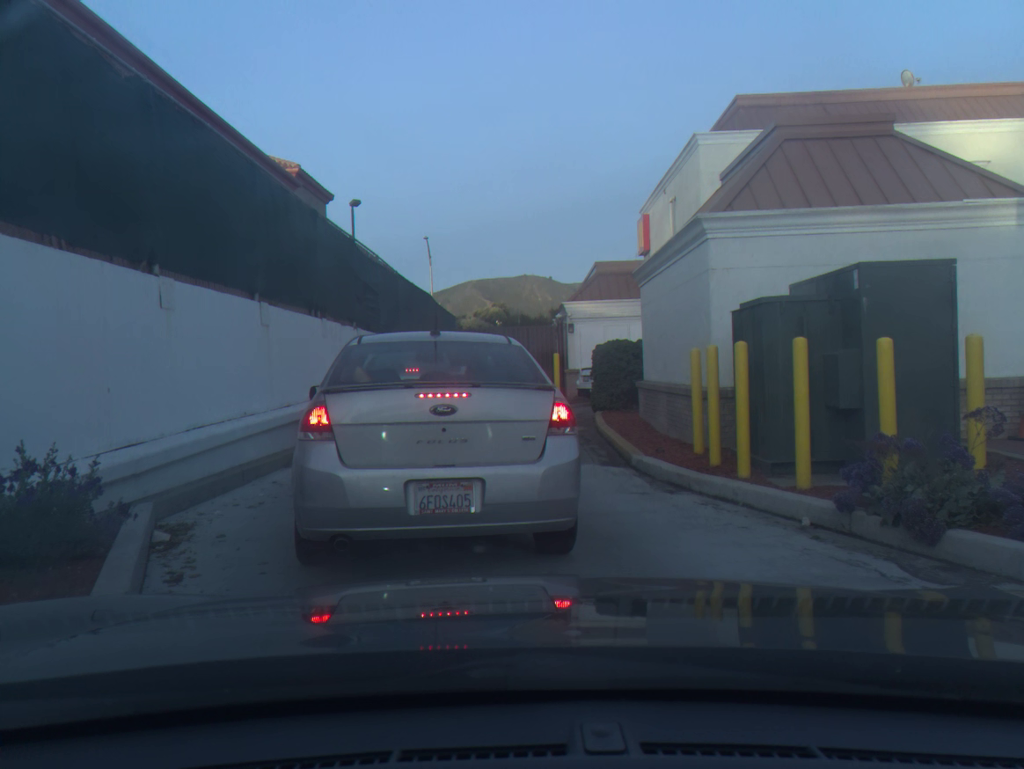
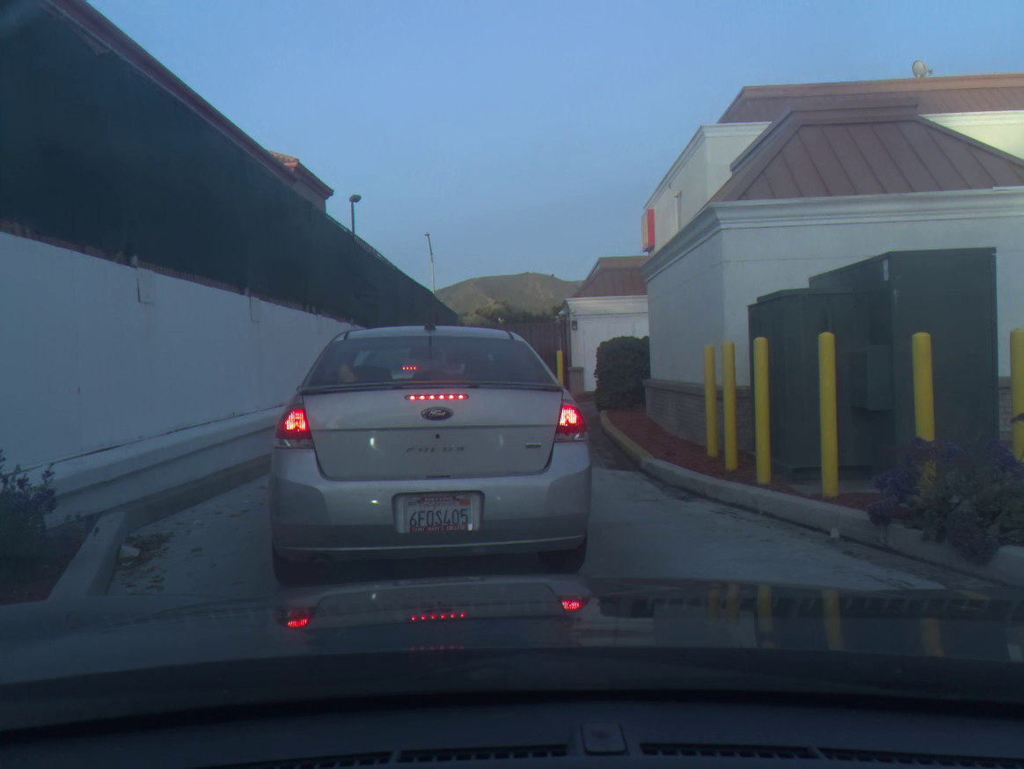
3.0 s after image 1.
(0.0, +0.4) m; 0°
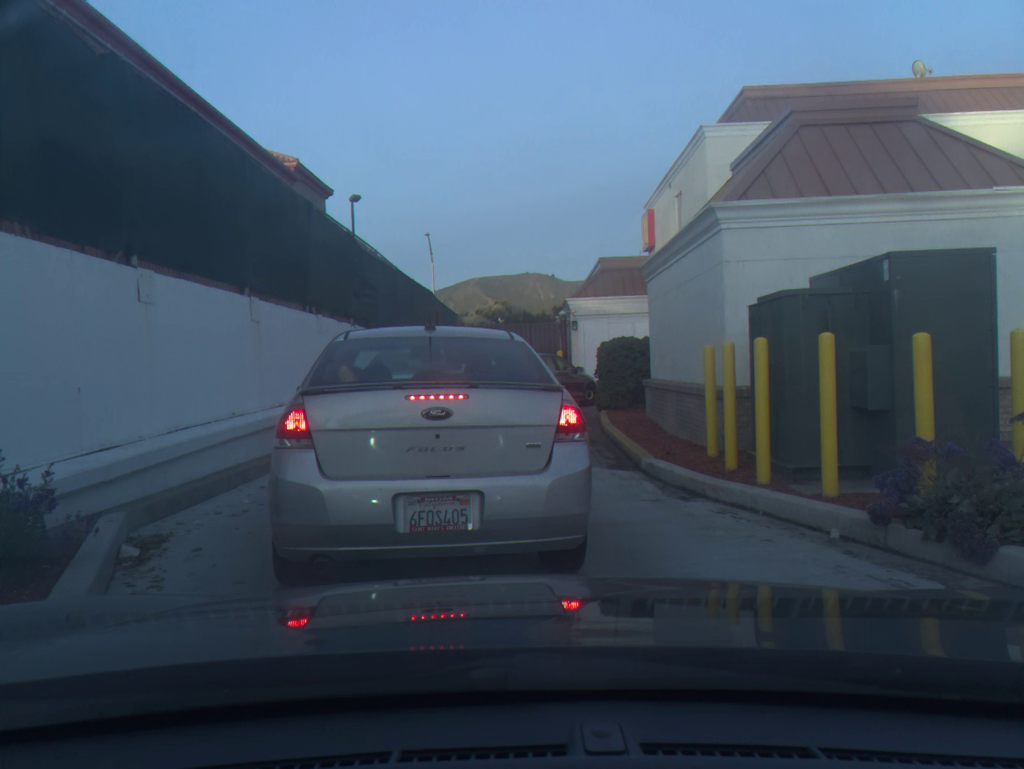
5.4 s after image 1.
(0.0, 0.0) m; 0°
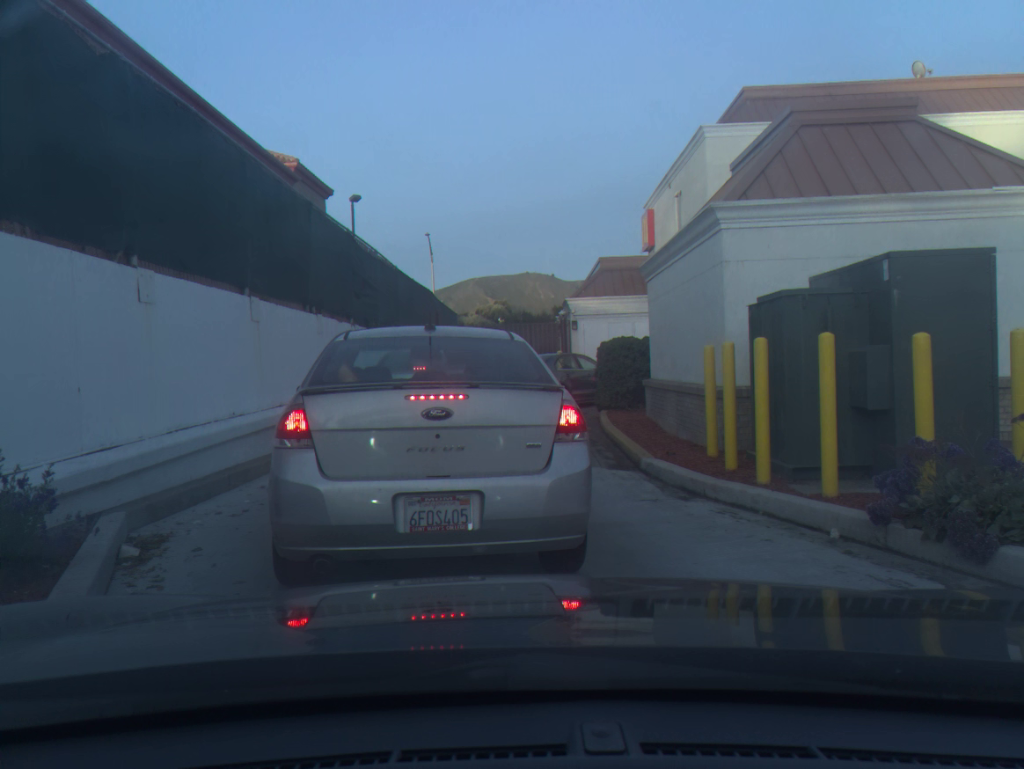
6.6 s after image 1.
(0.0, 0.0) m; 0°
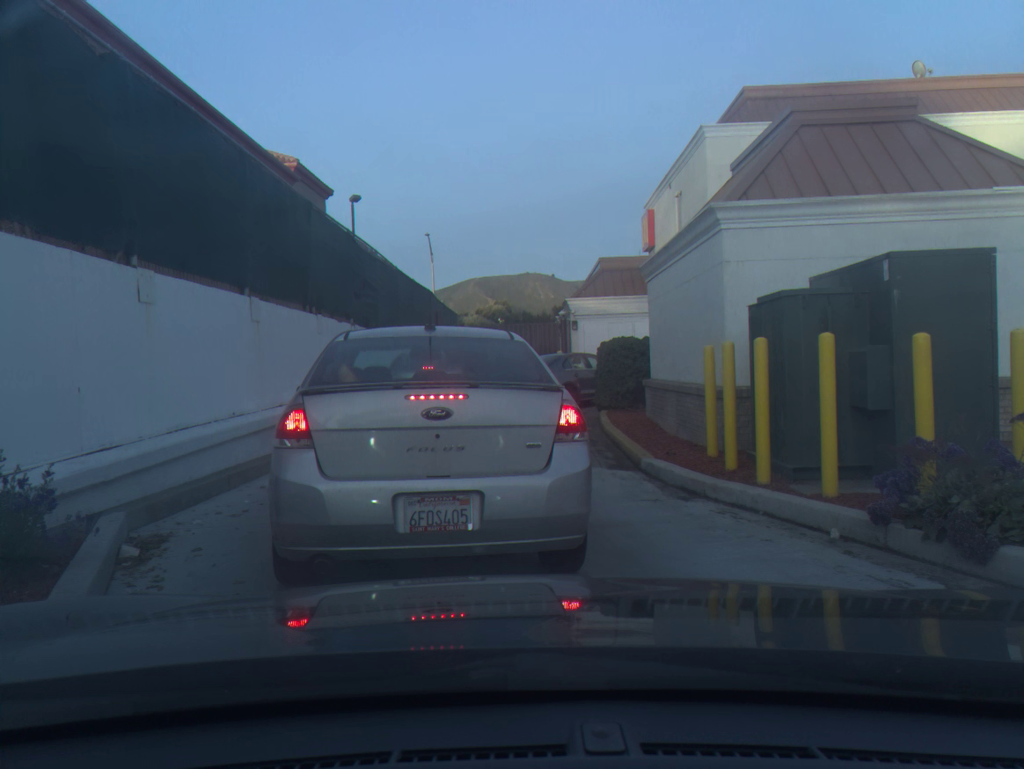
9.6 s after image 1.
(0.0, 0.0) m; 0°
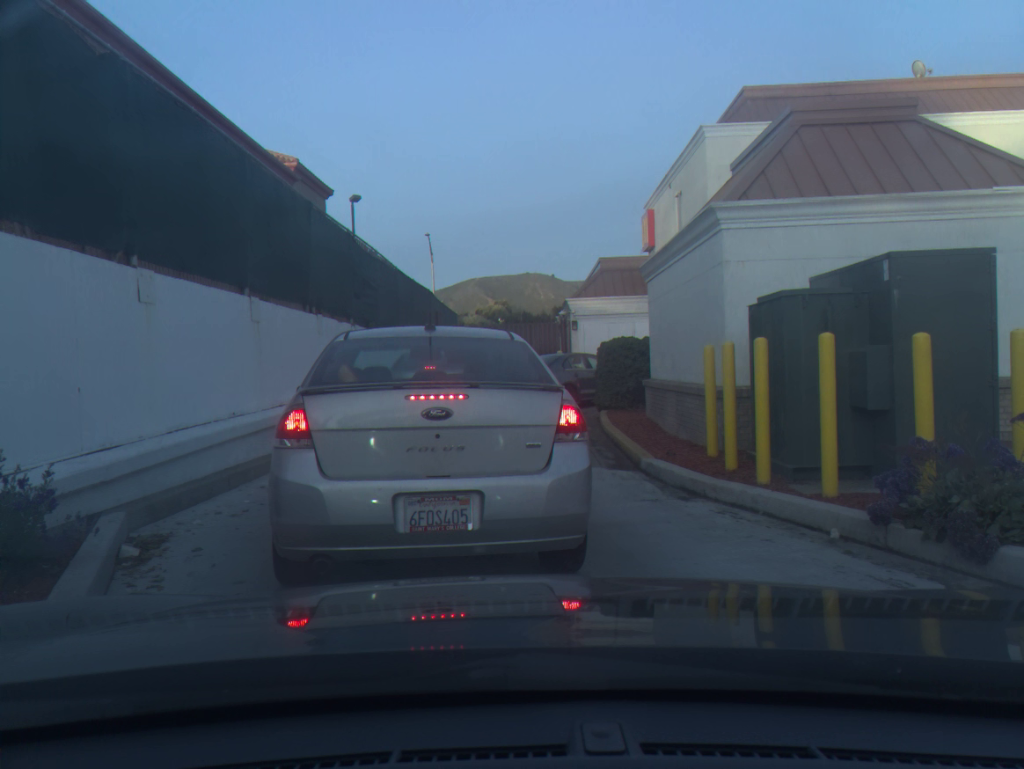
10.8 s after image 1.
(0.0, 0.0) m; 0°
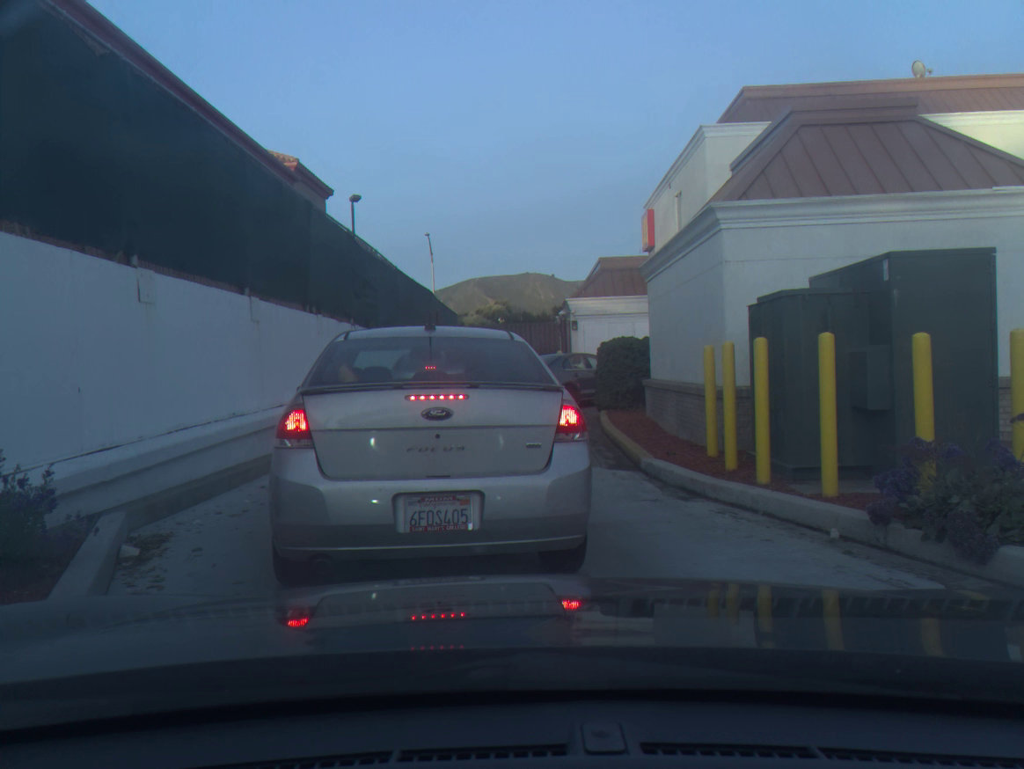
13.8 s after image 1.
(0.0, 0.0) m; 0°
